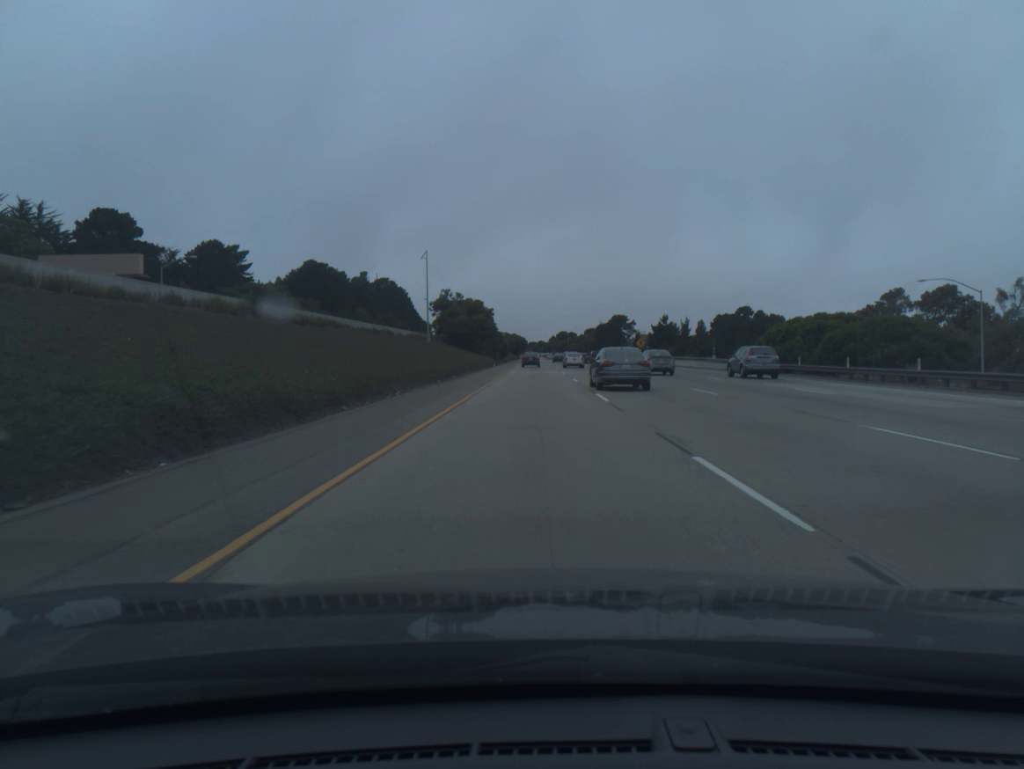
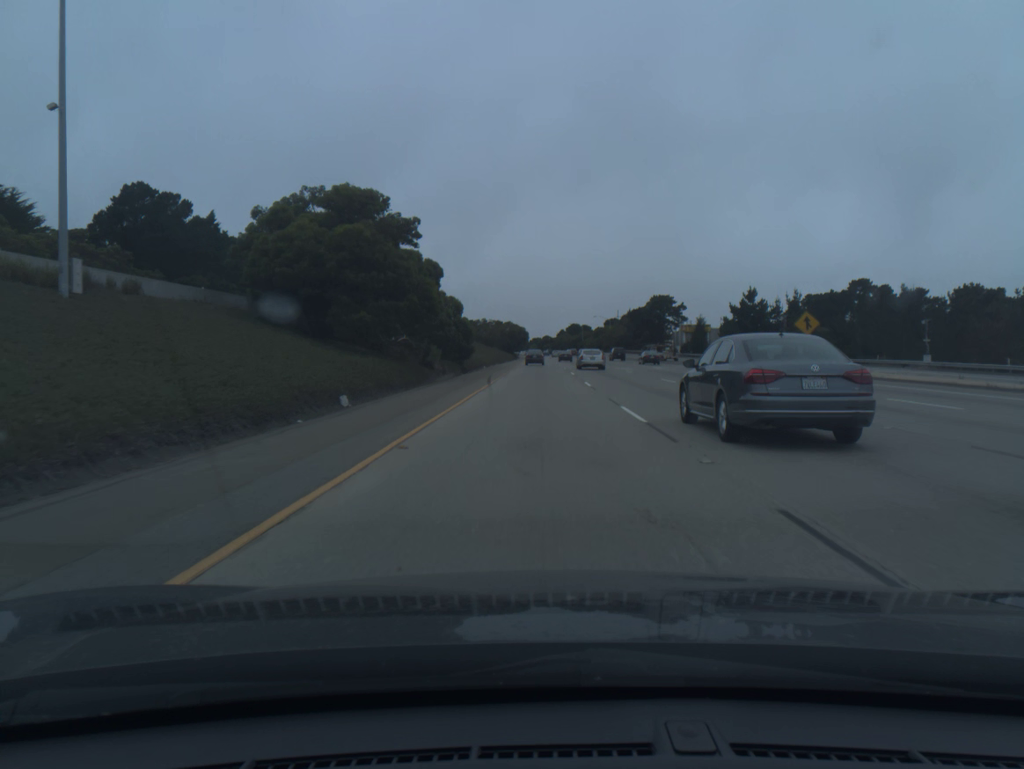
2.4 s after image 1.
(-0.3, +79.8) m; 0°
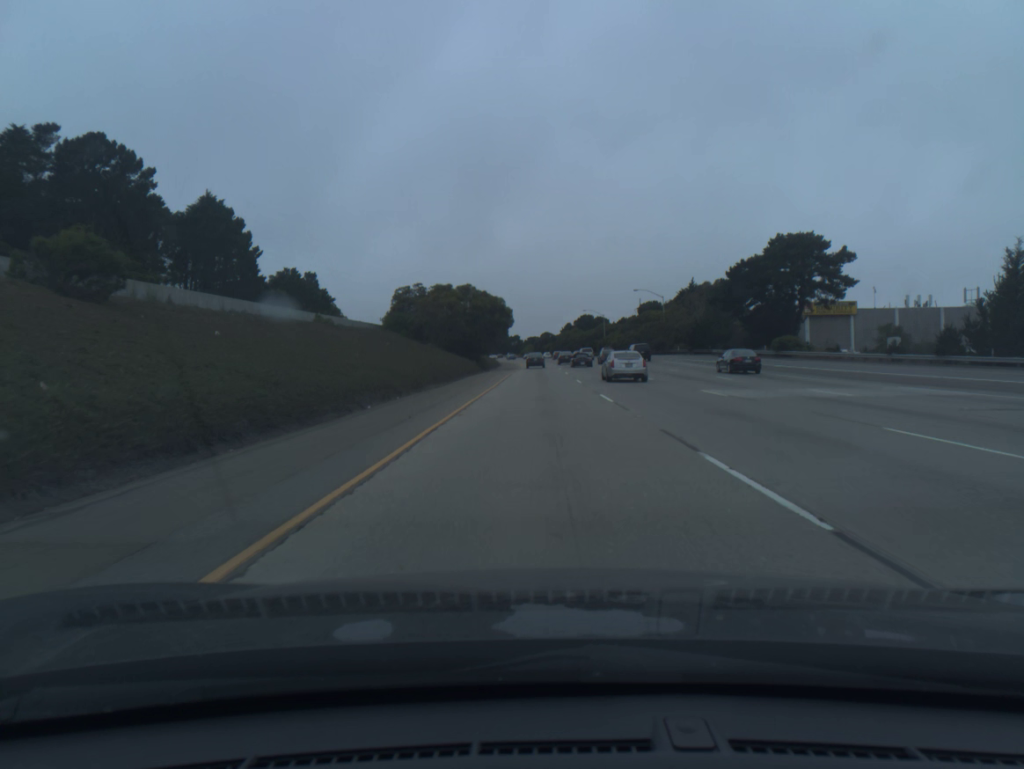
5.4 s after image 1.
(+0.1, +95.7) m; 0°
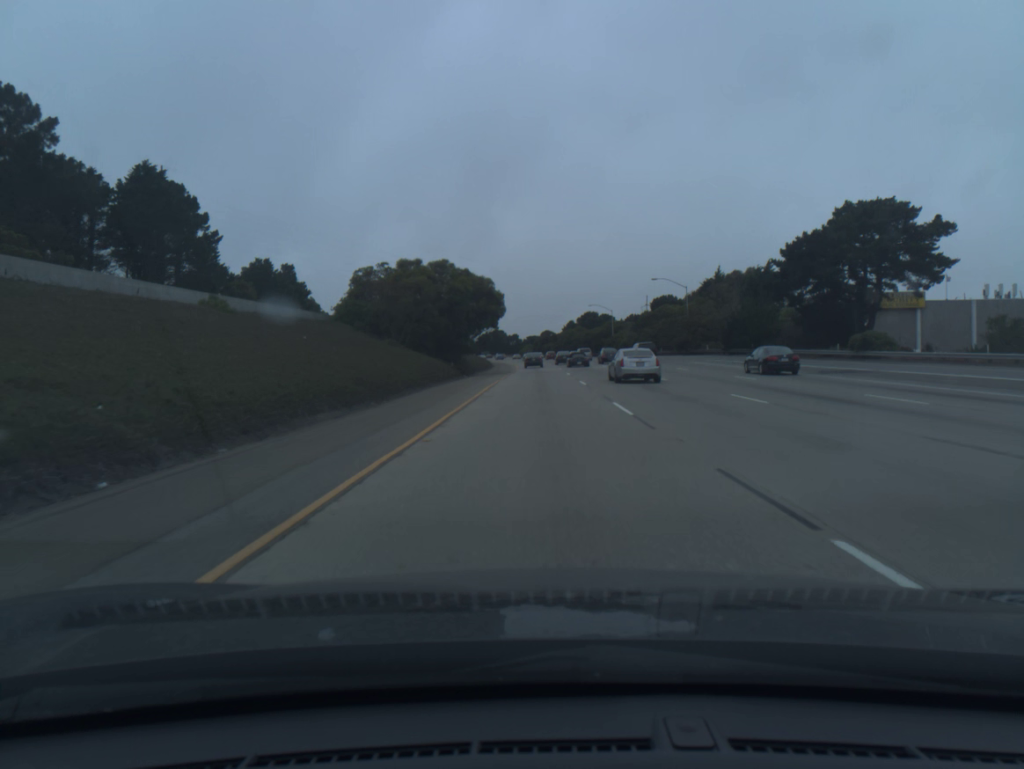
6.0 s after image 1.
(0.0, +19.1) m; 0°
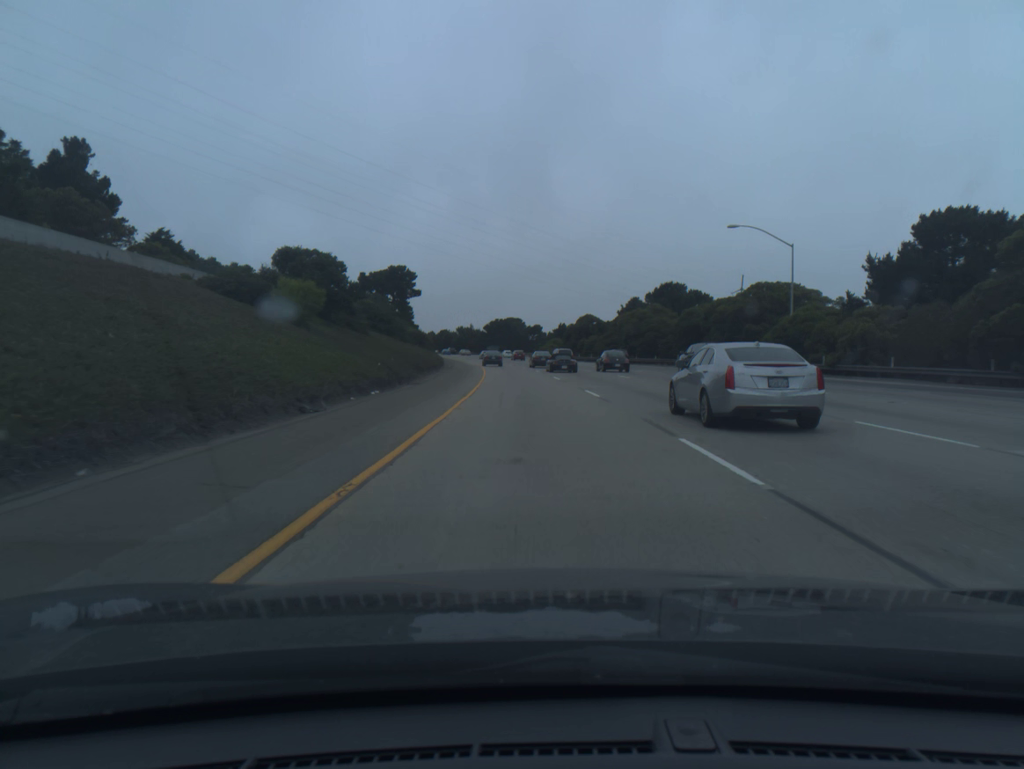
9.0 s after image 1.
(-0.8, +96.4) m; -2°
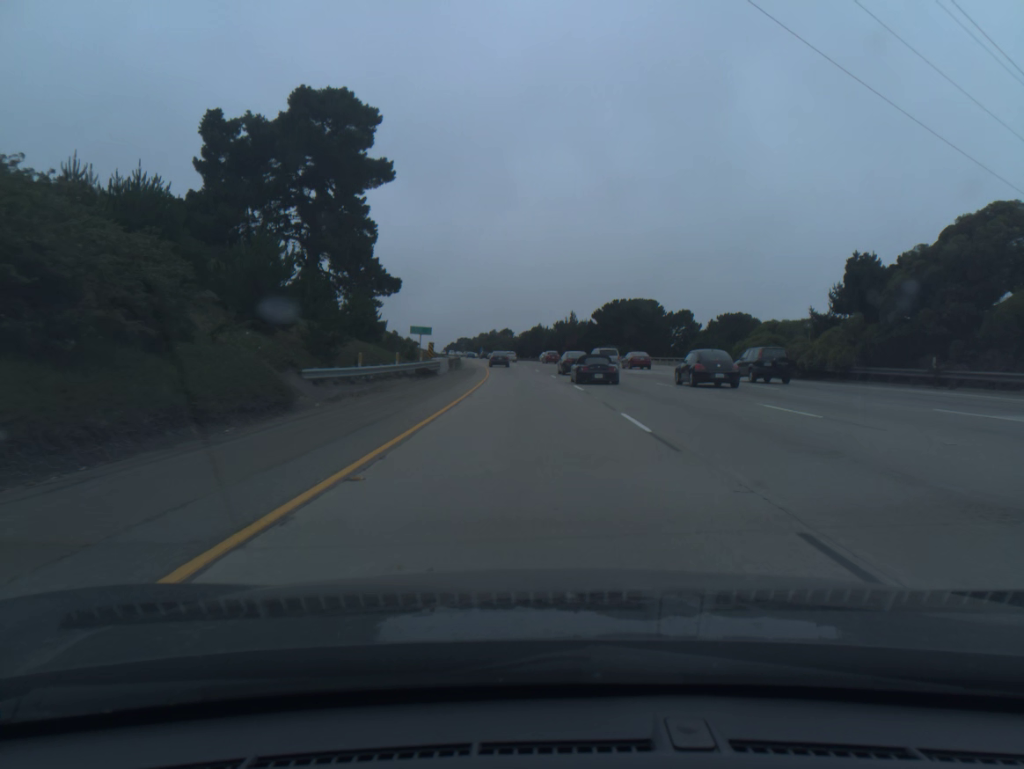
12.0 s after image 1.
(-6.0, +96.5) m; -8°
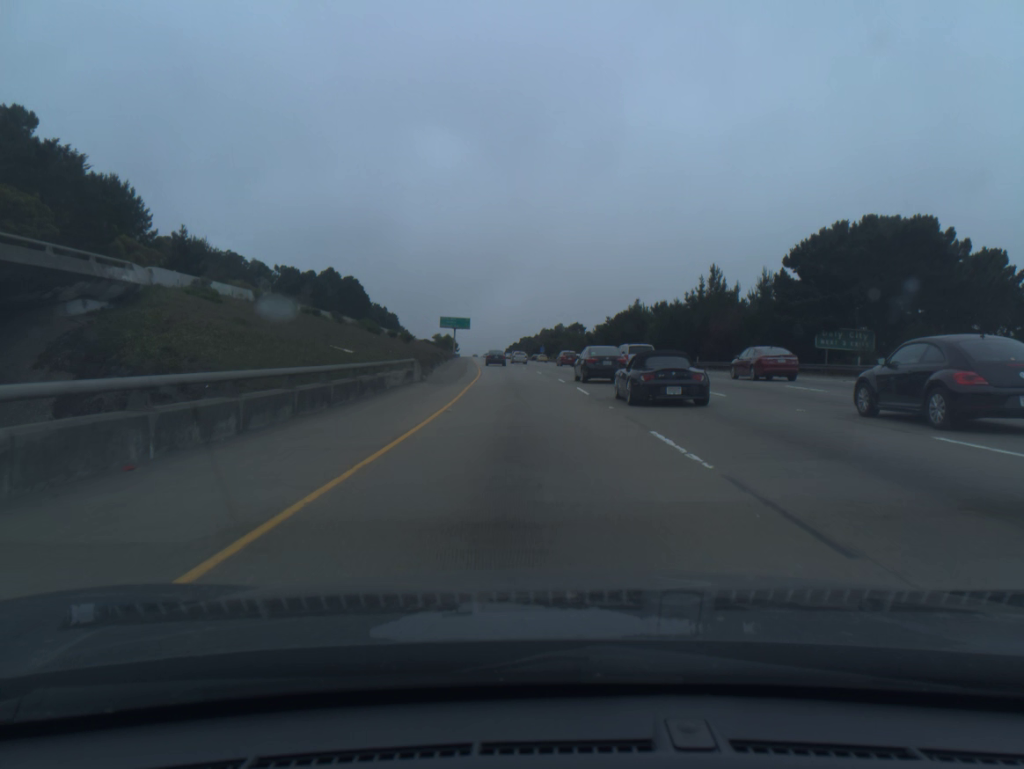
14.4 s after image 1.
(-3.3, +76.8) m; -5°
